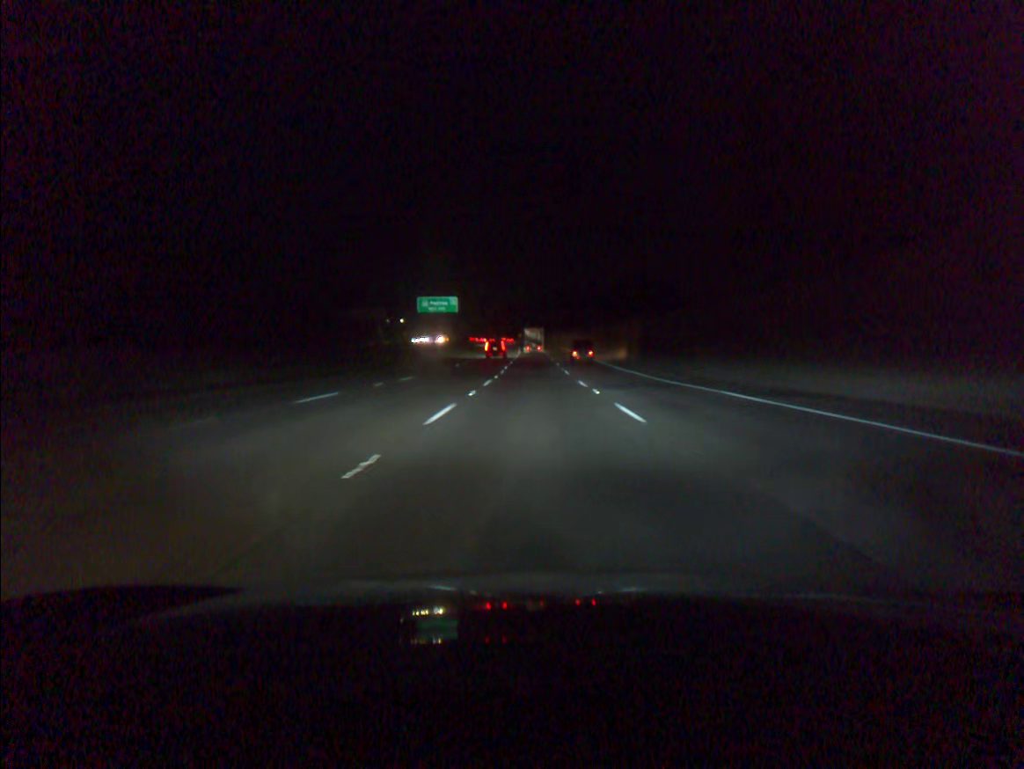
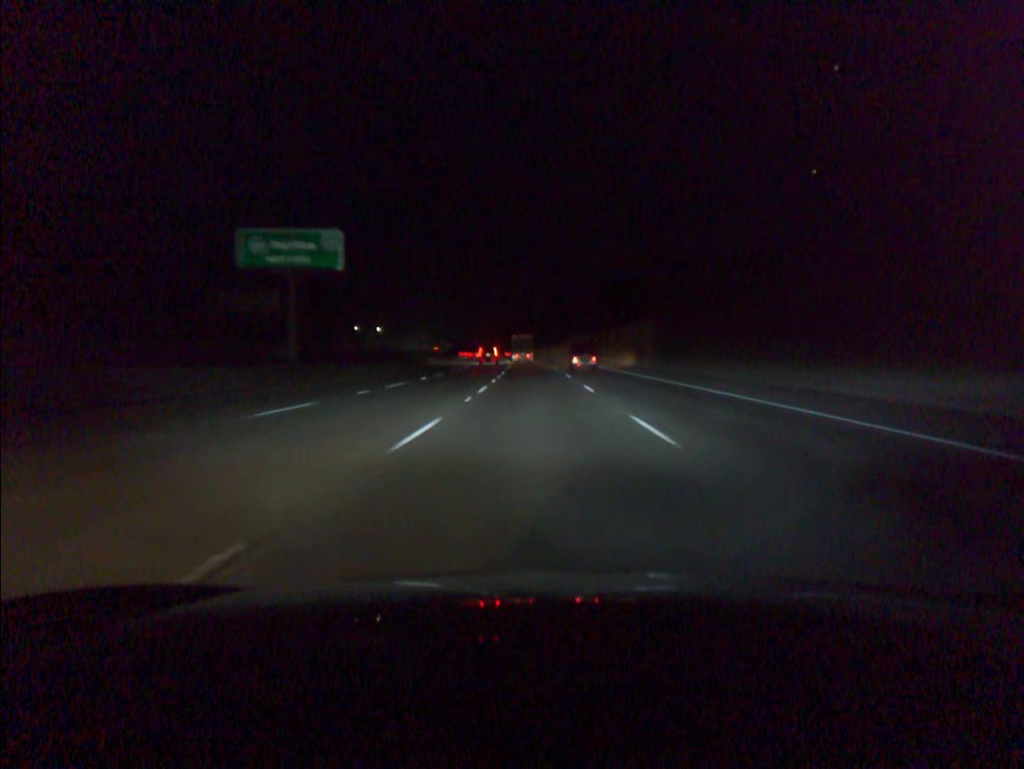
(-0.2, +76.2) m; 0°
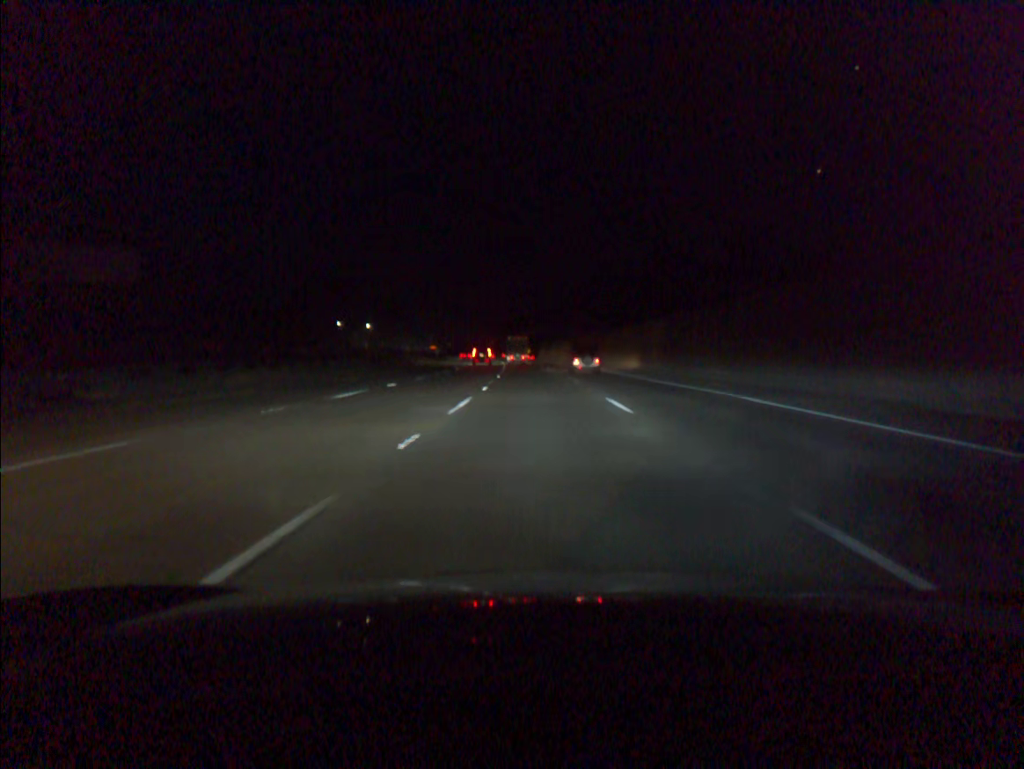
(-0.2, +38.1) m; -1°
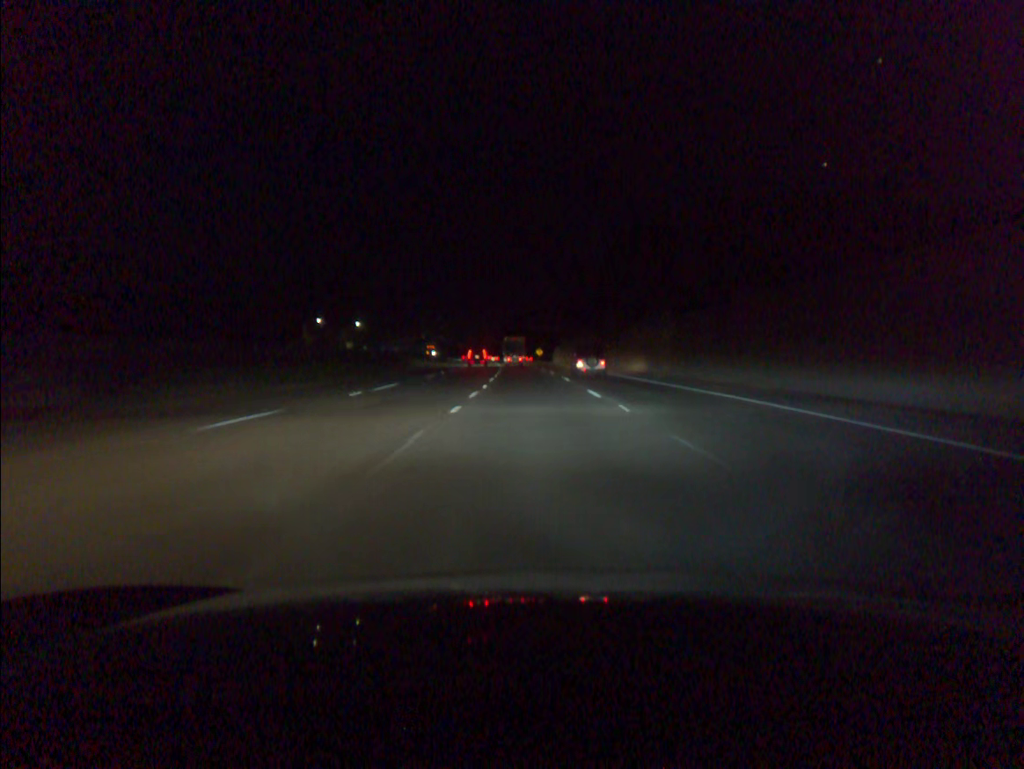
(-0.2, +38.1) m; -1°
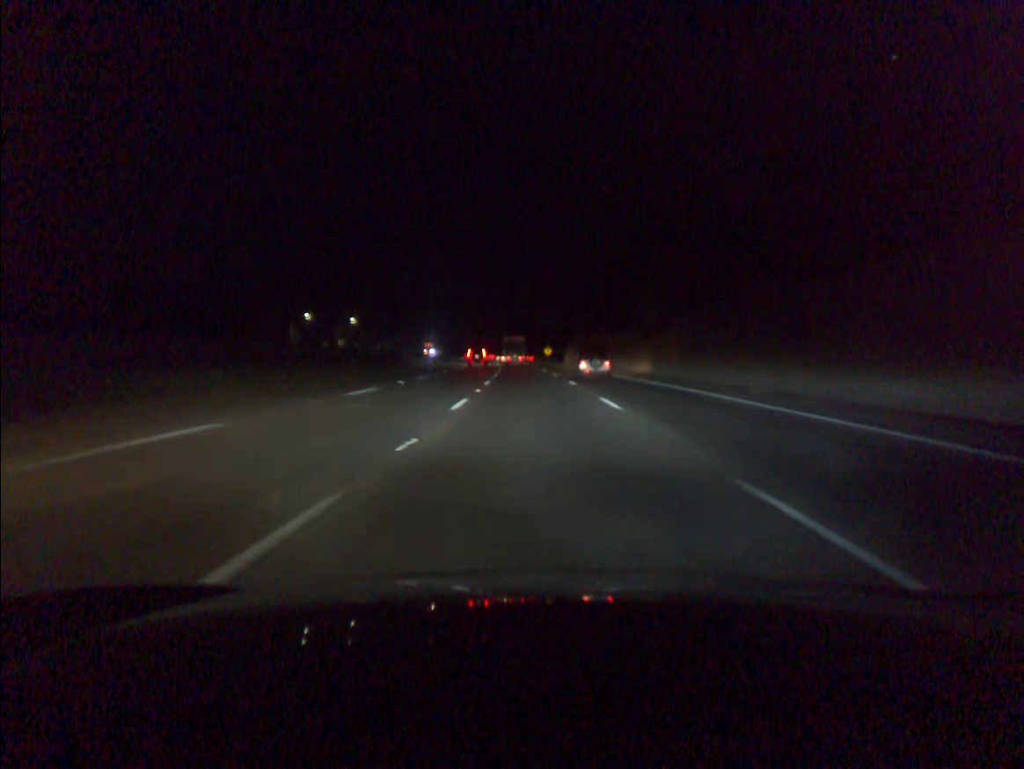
(-0.1, +19.1) m; -1°
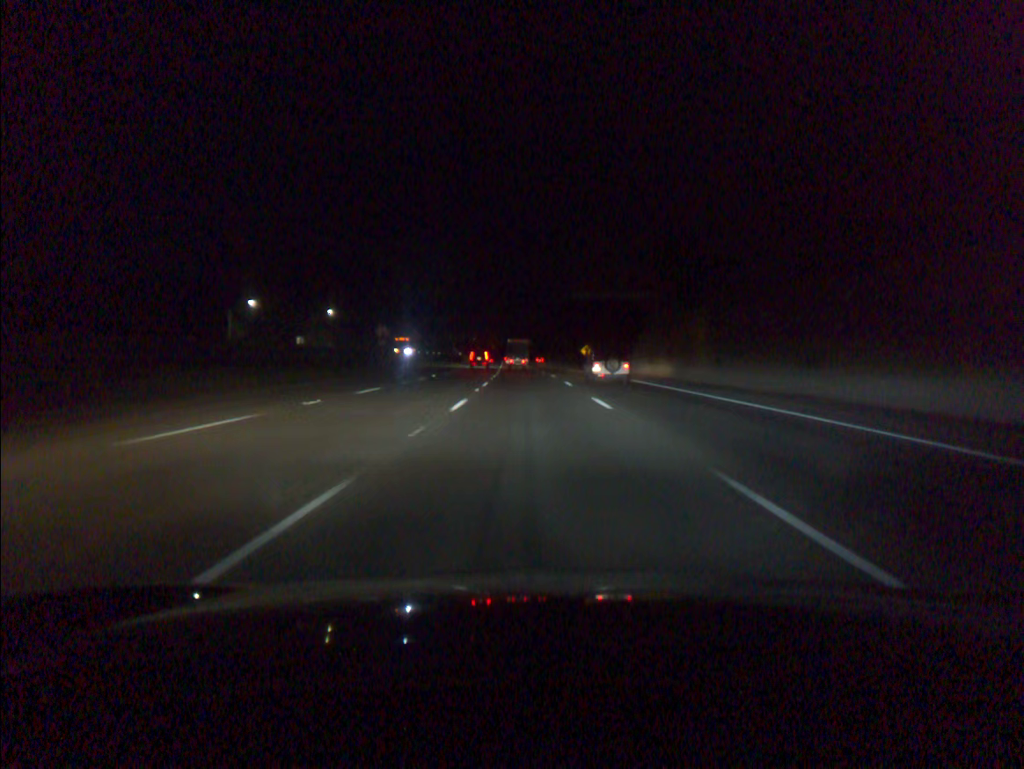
(-0.8, +57.7) m; -2°
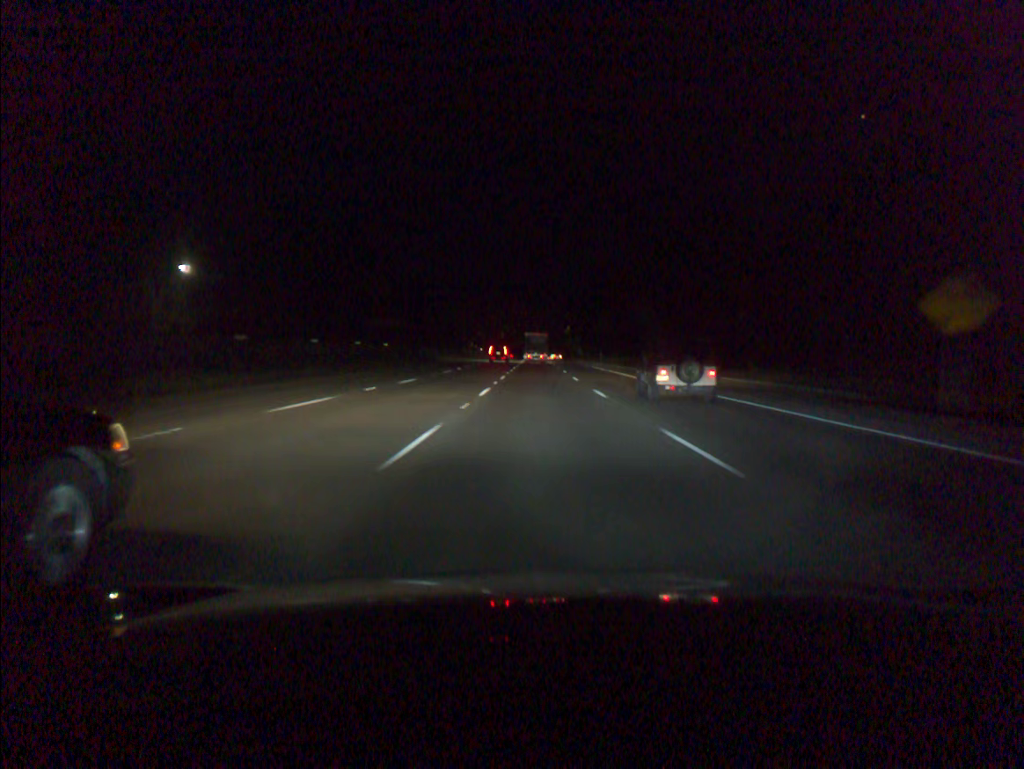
(-2.7, +97.1) m; -2°
